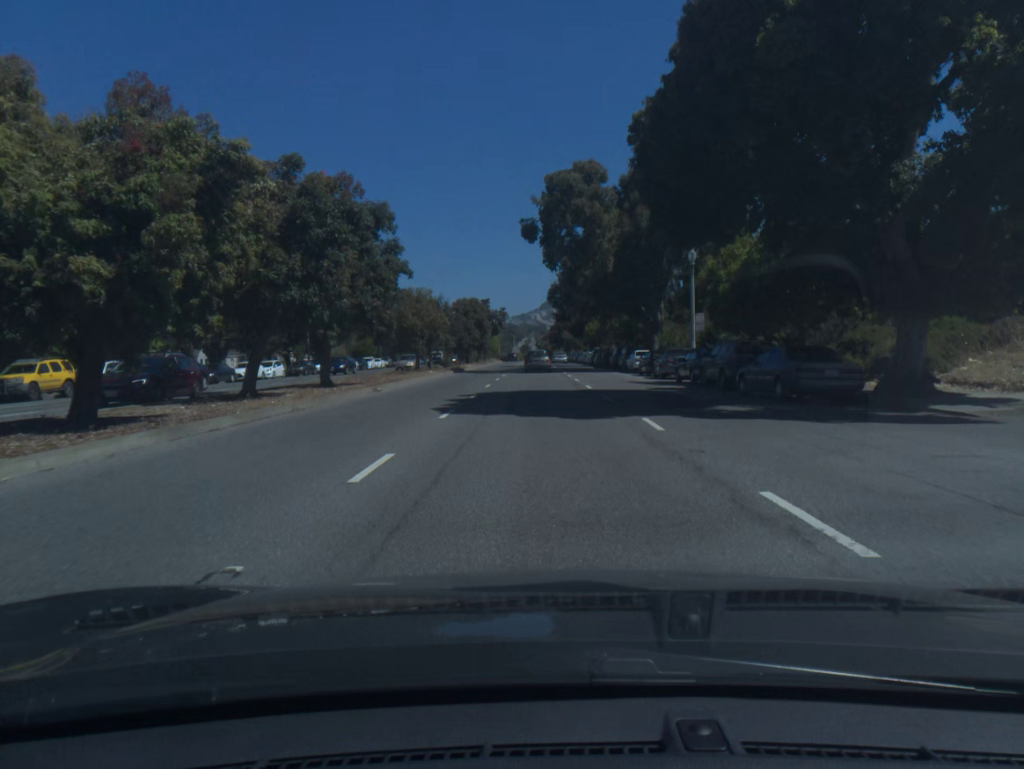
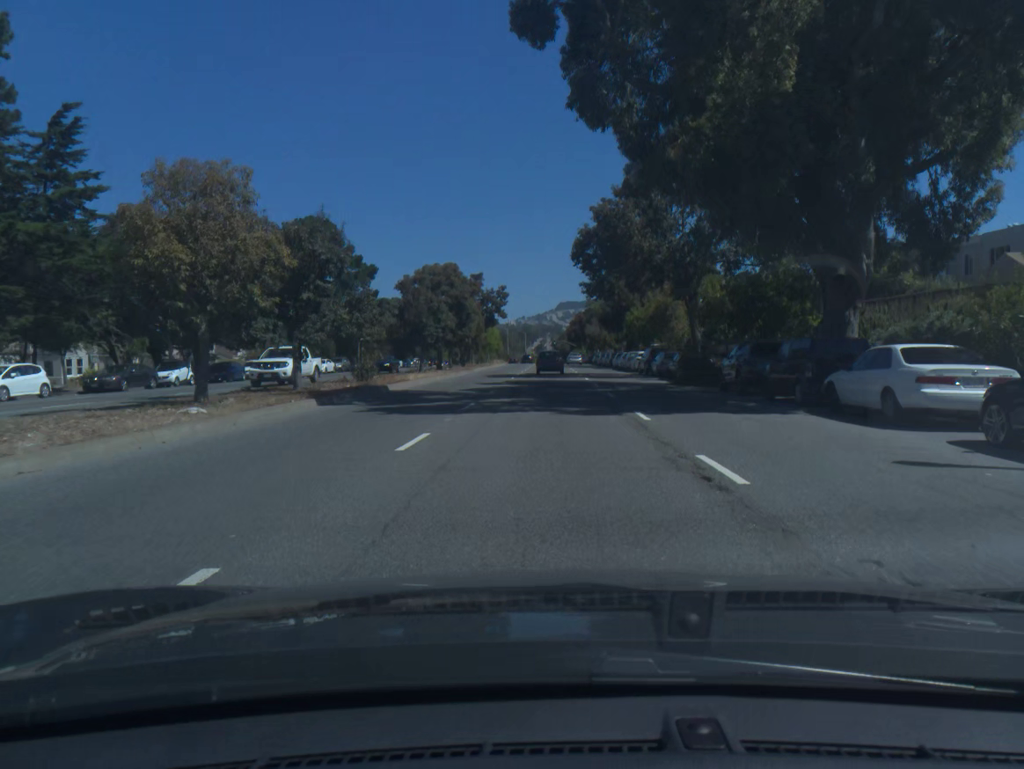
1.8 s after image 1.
(-0.3, +34.1) m; -1°
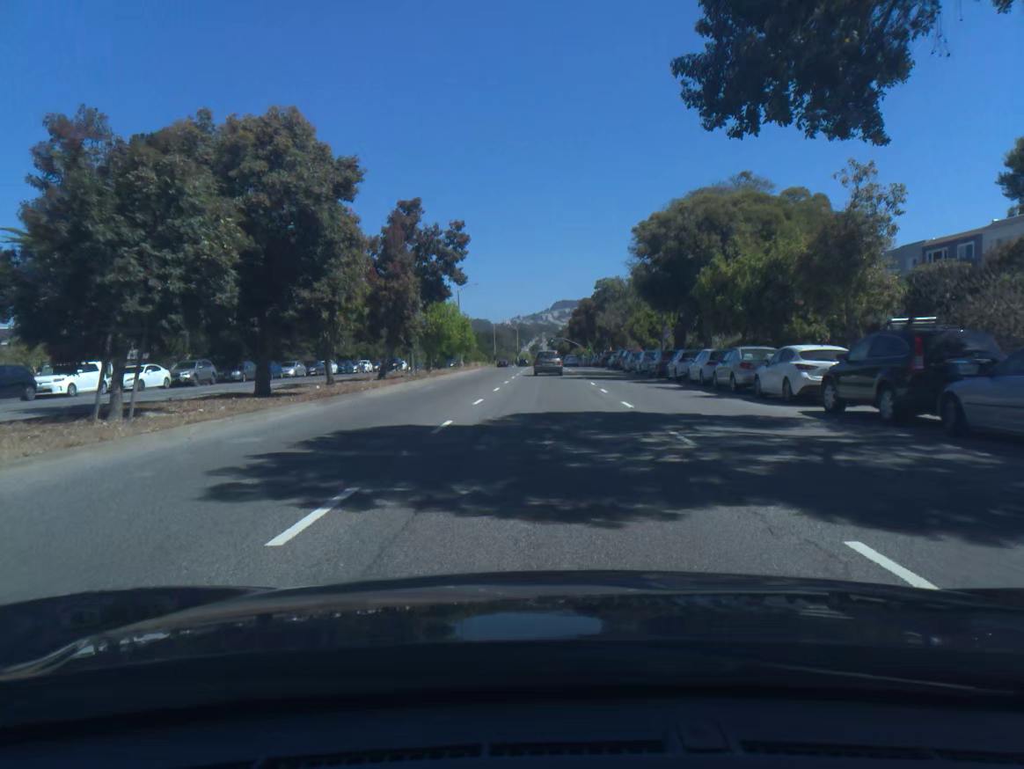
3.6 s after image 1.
(0.0, +33.9) m; 0°
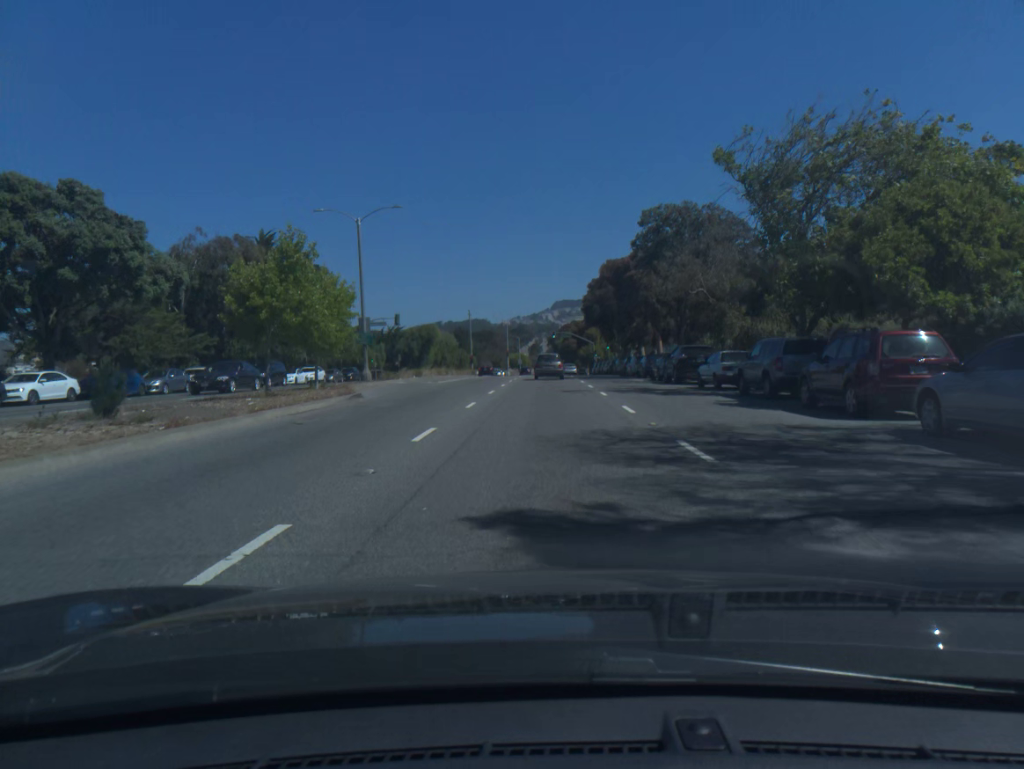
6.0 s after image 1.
(+0.1, +44.9) m; 0°
